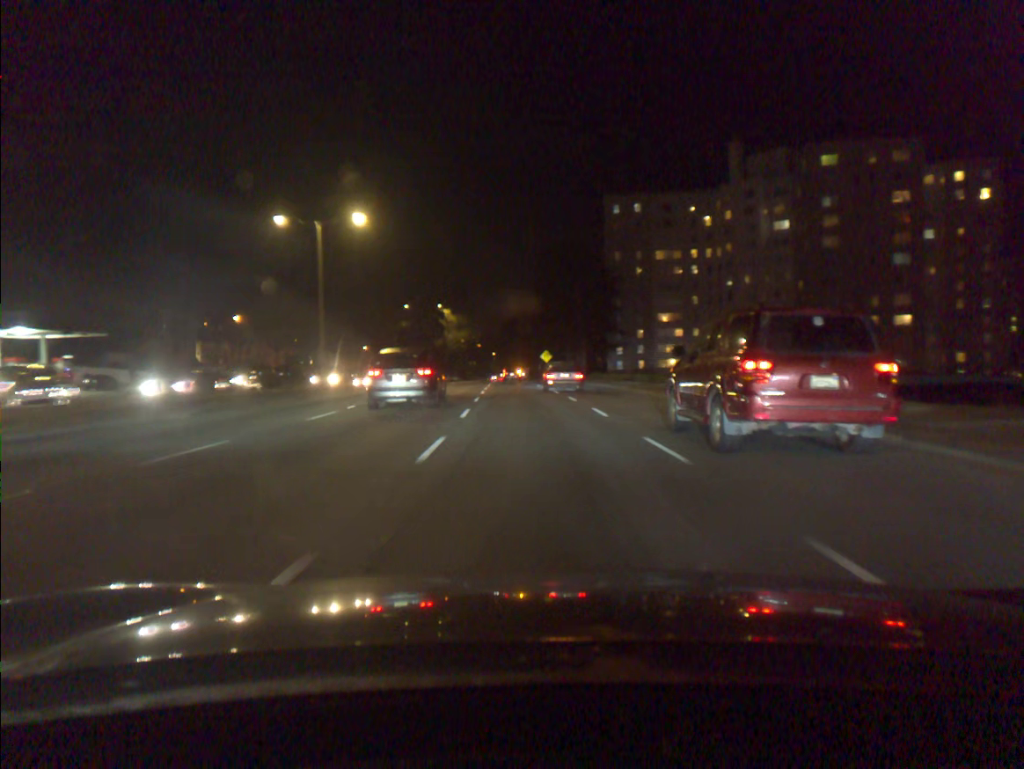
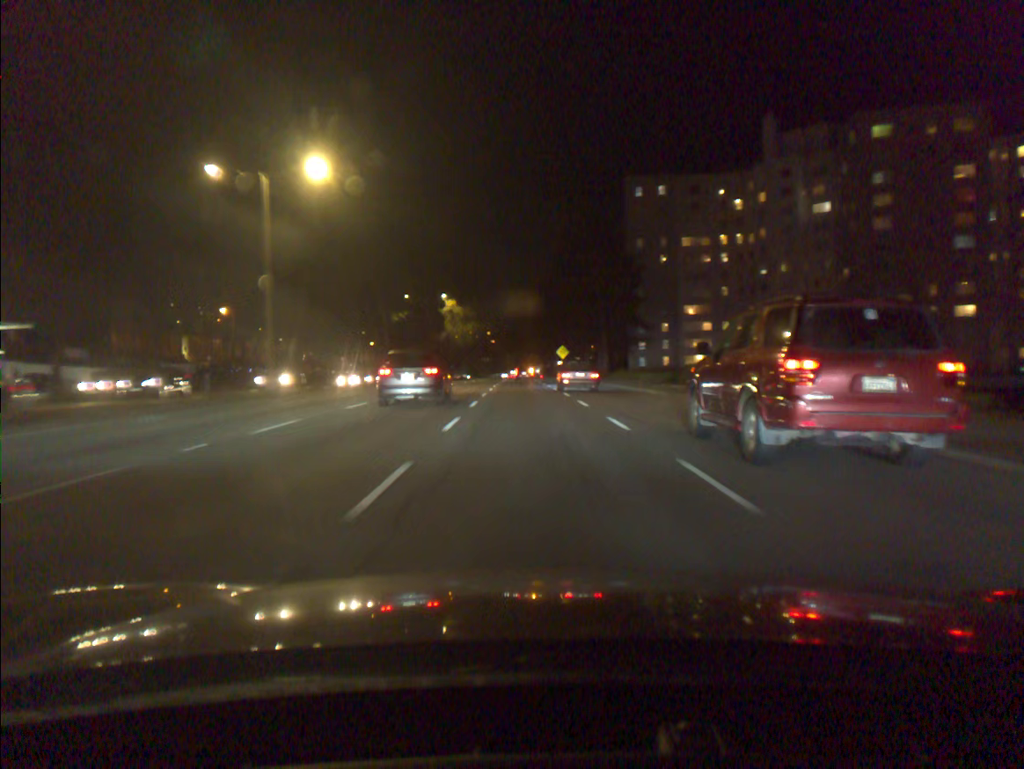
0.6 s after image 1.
(-0.1, +10.7) m; -1°
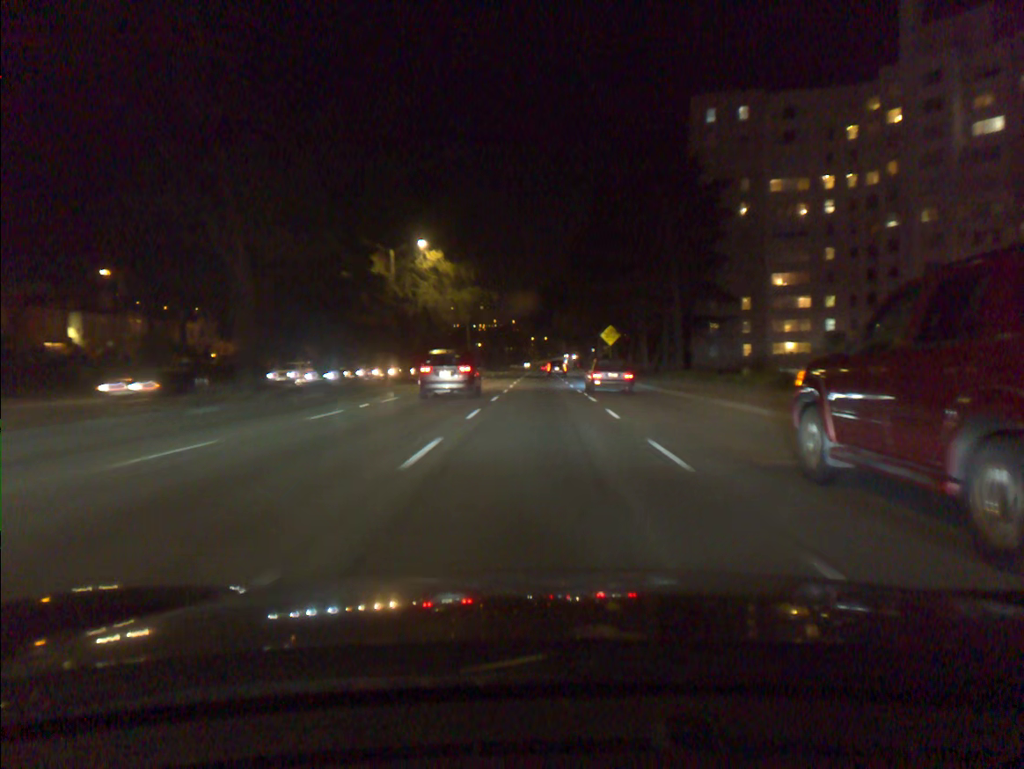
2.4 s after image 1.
(-0.7, +34.4) m; -2°
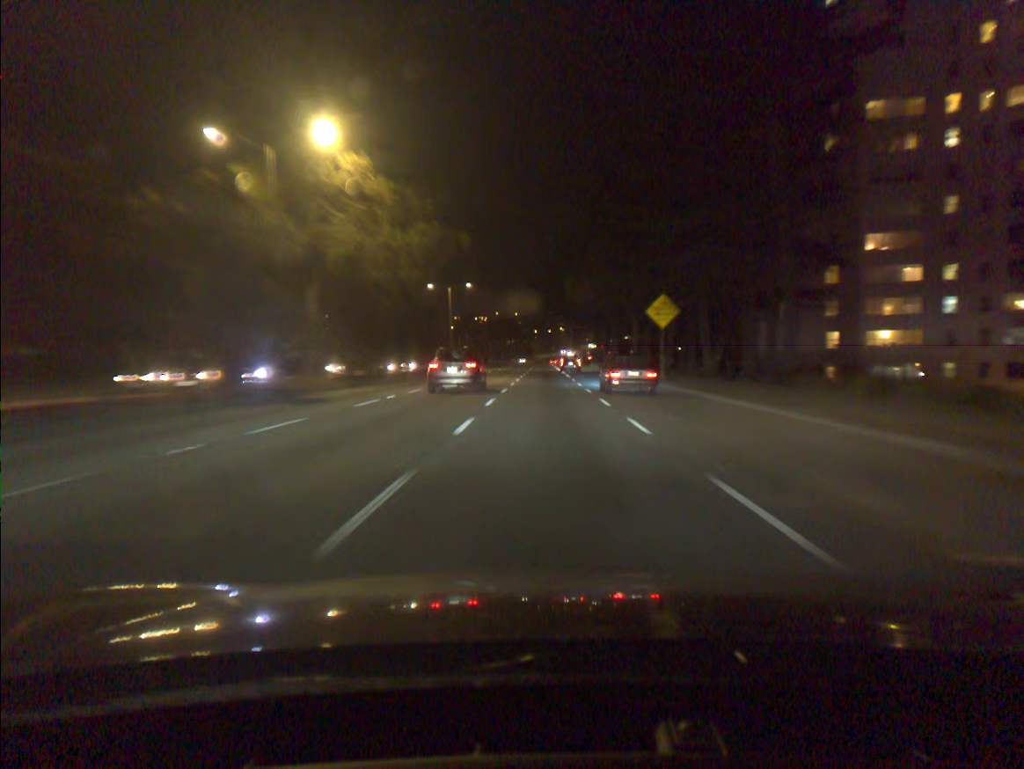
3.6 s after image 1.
(-0.1, +25.9) m; 0°
